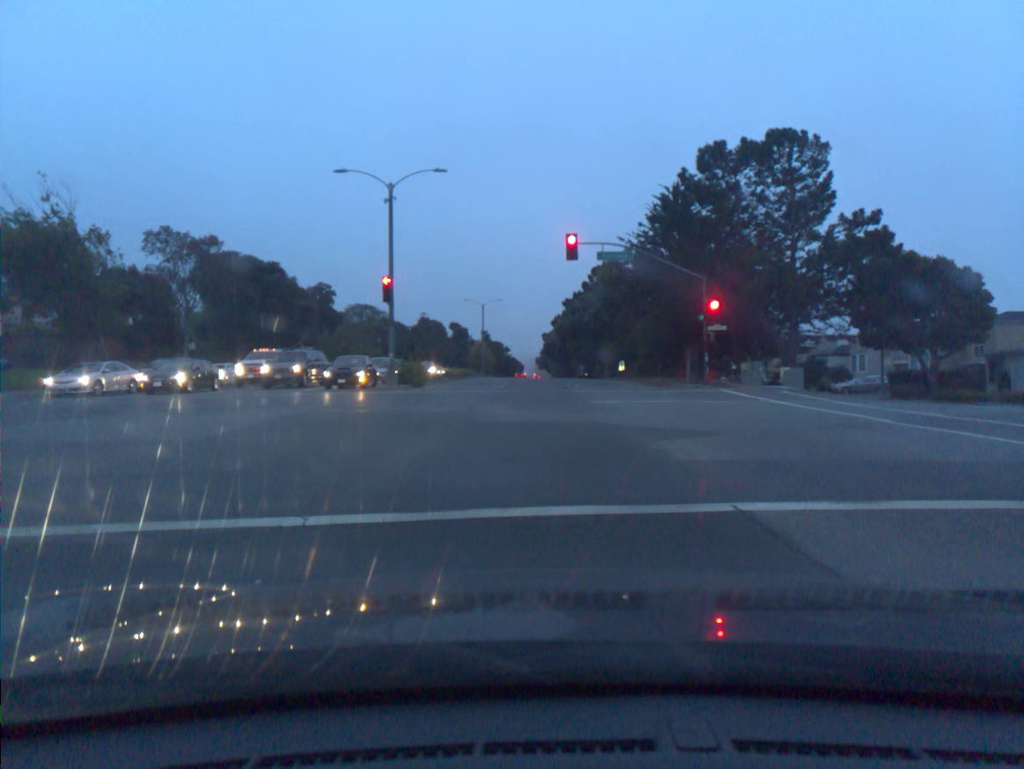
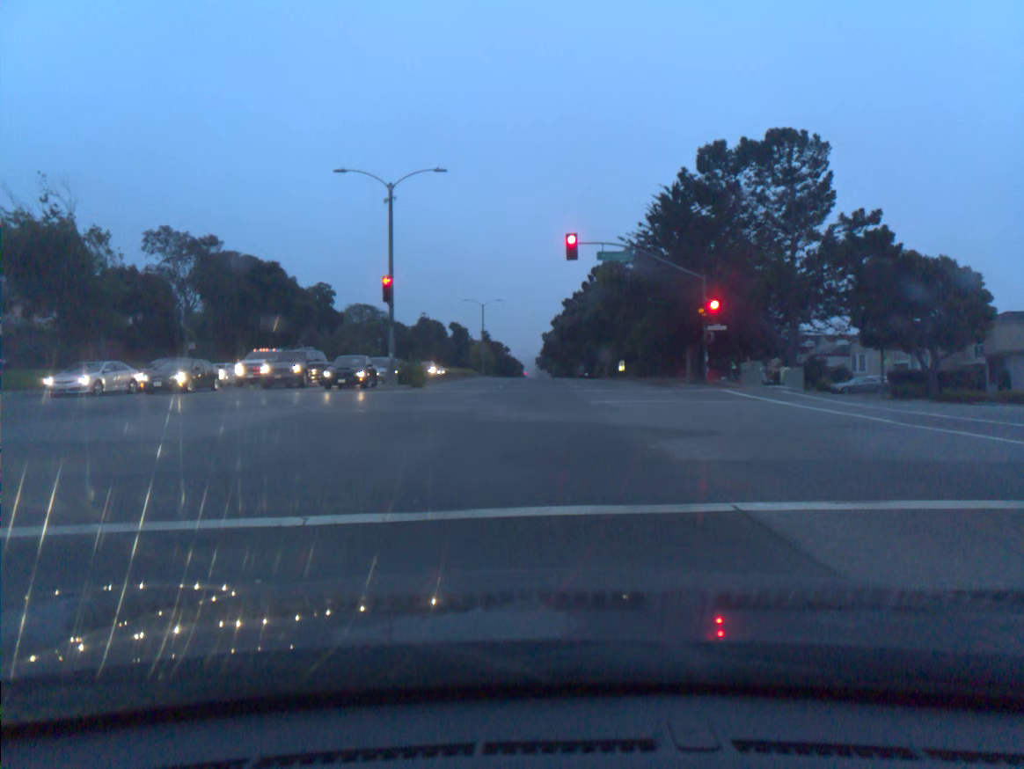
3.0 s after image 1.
(0.0, 0.0) m; 0°
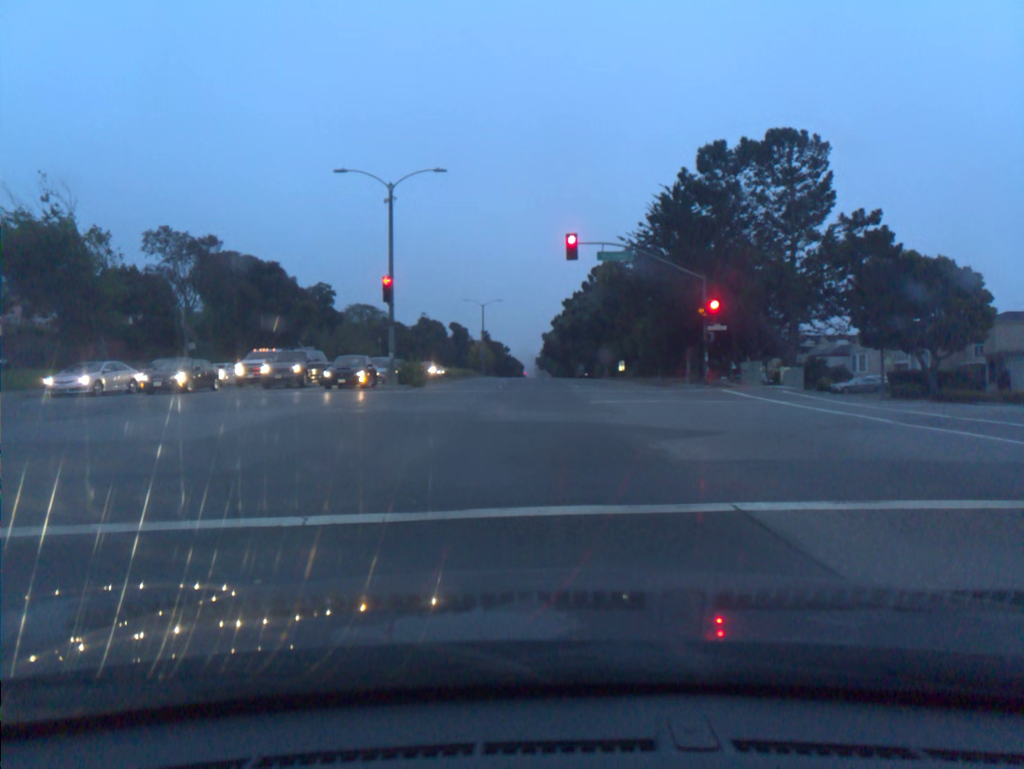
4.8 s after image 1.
(0.0, 0.0) m; 0°
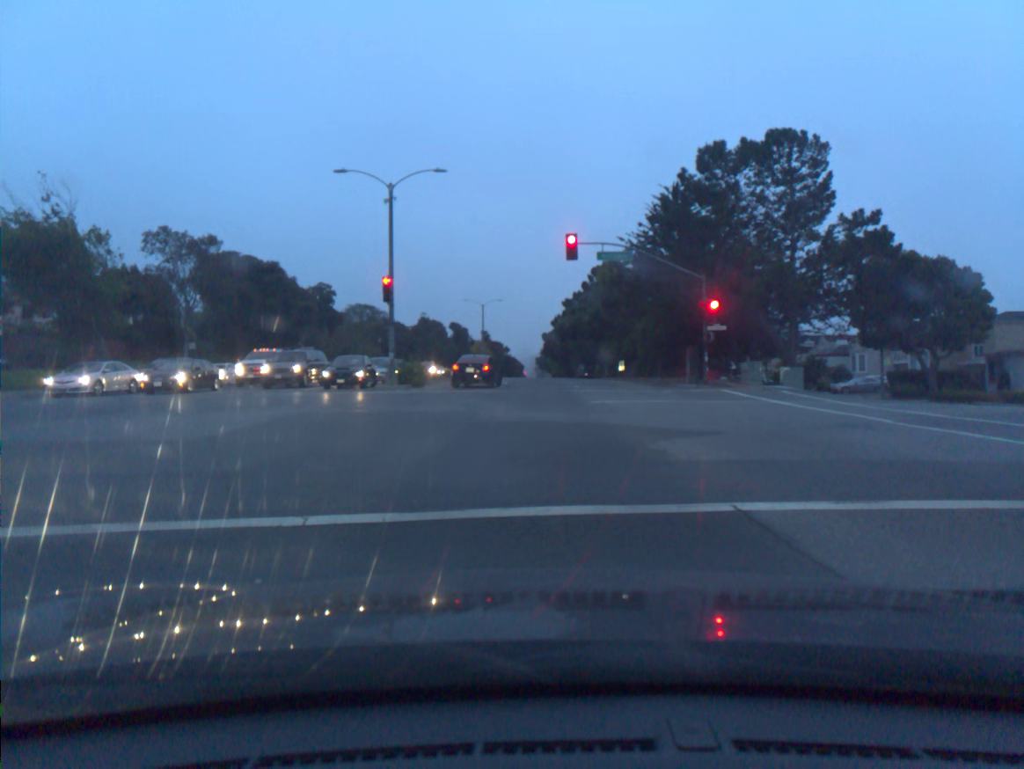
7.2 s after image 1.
(0.0, 0.0) m; 0°
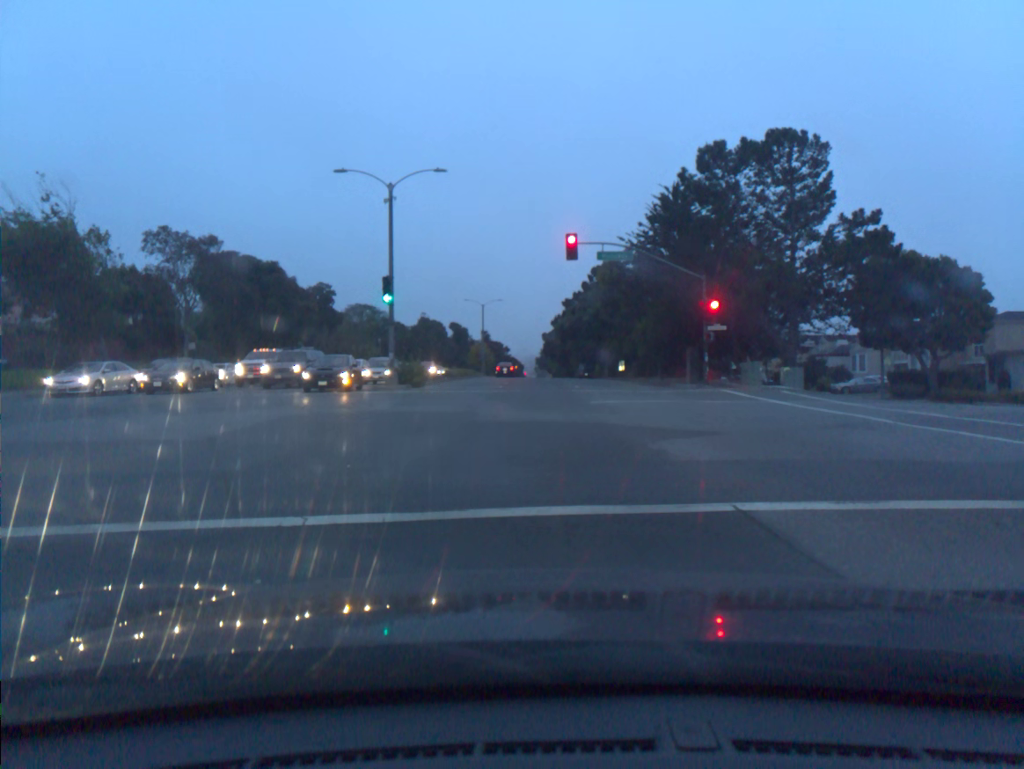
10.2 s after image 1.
(0.0, +0.1) m; 0°
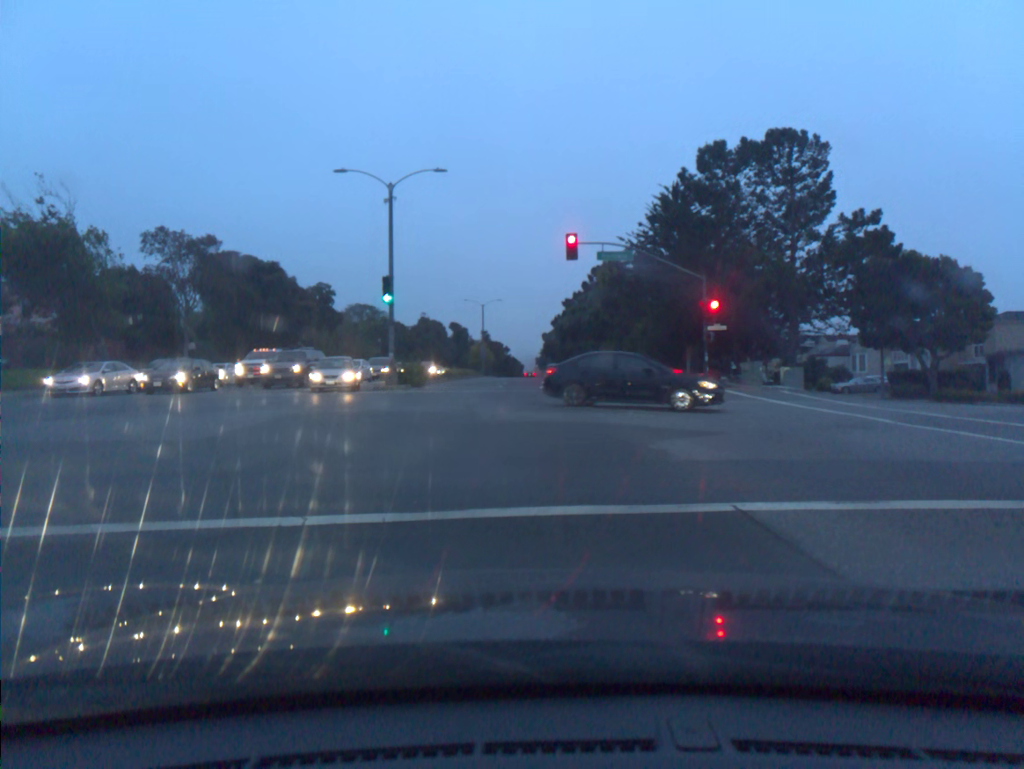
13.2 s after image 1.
(0.0, 0.0) m; 0°
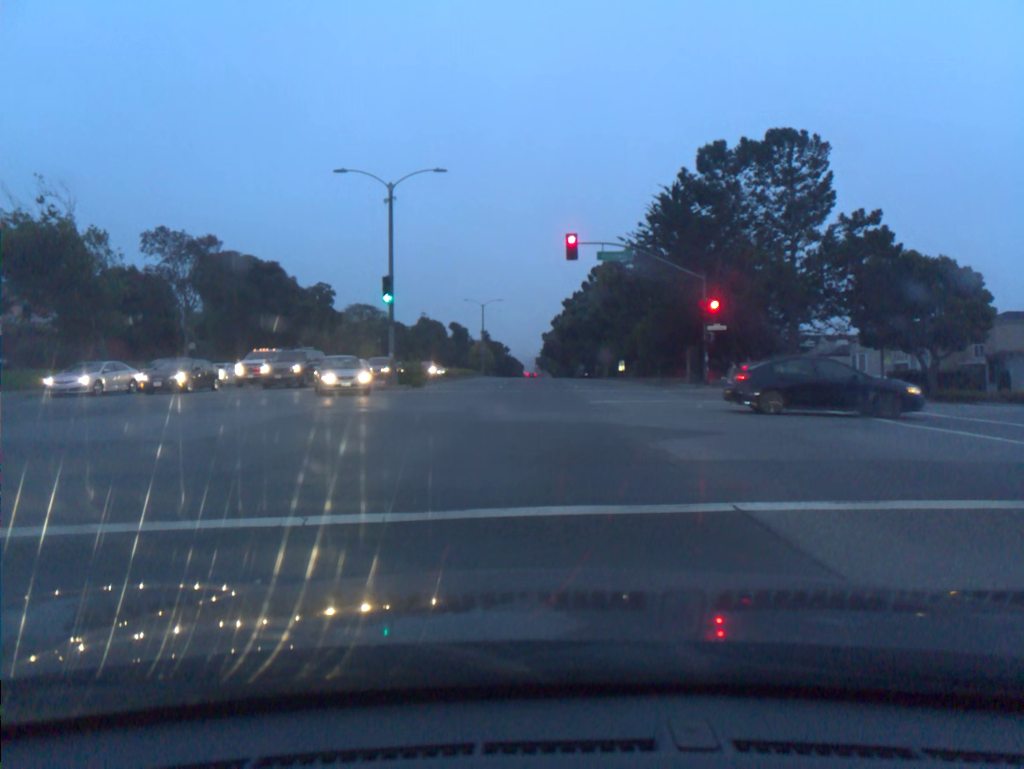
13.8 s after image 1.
(0.0, 0.0) m; 0°
